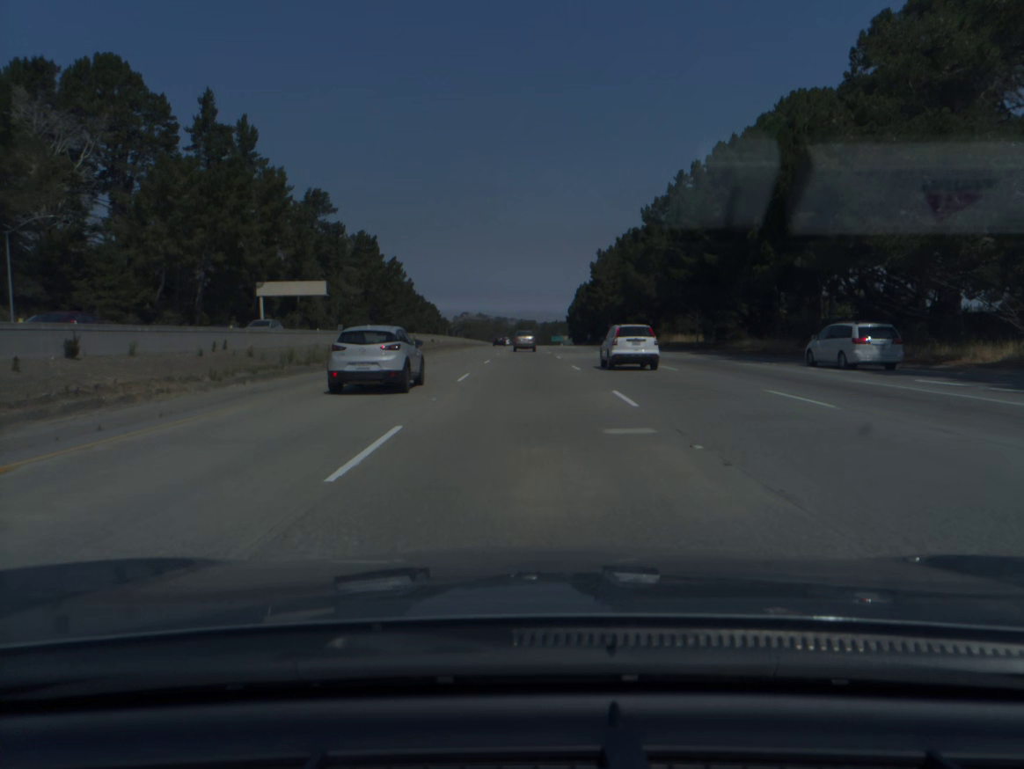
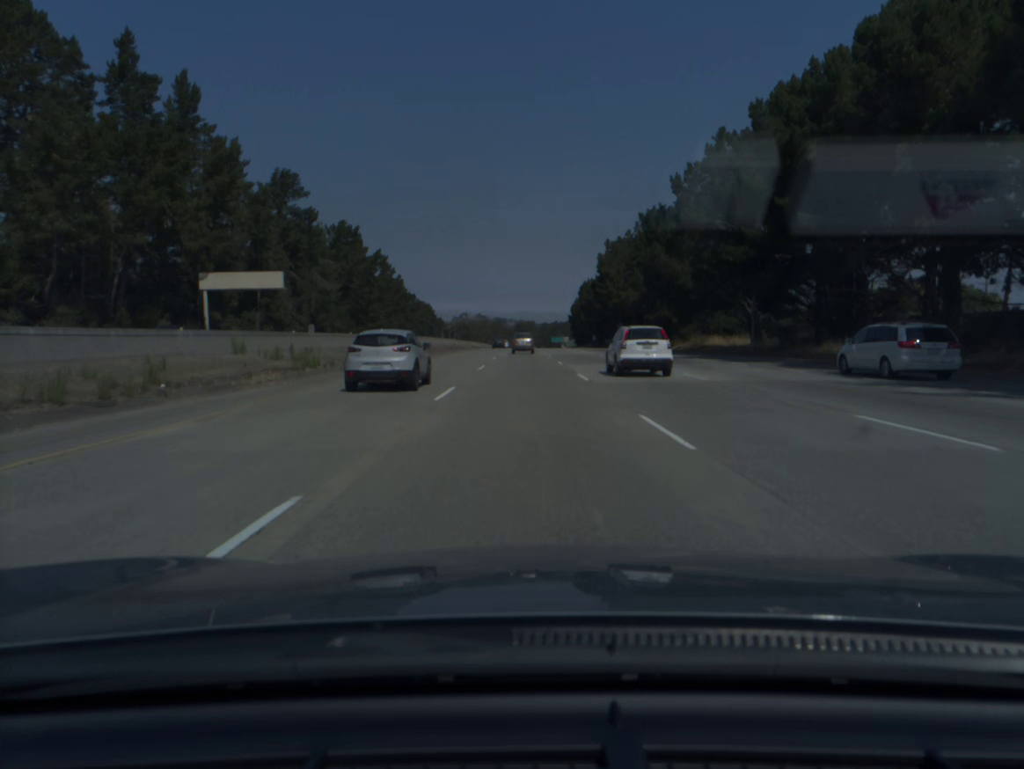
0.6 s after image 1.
(0.0, +19.8) m; 0°
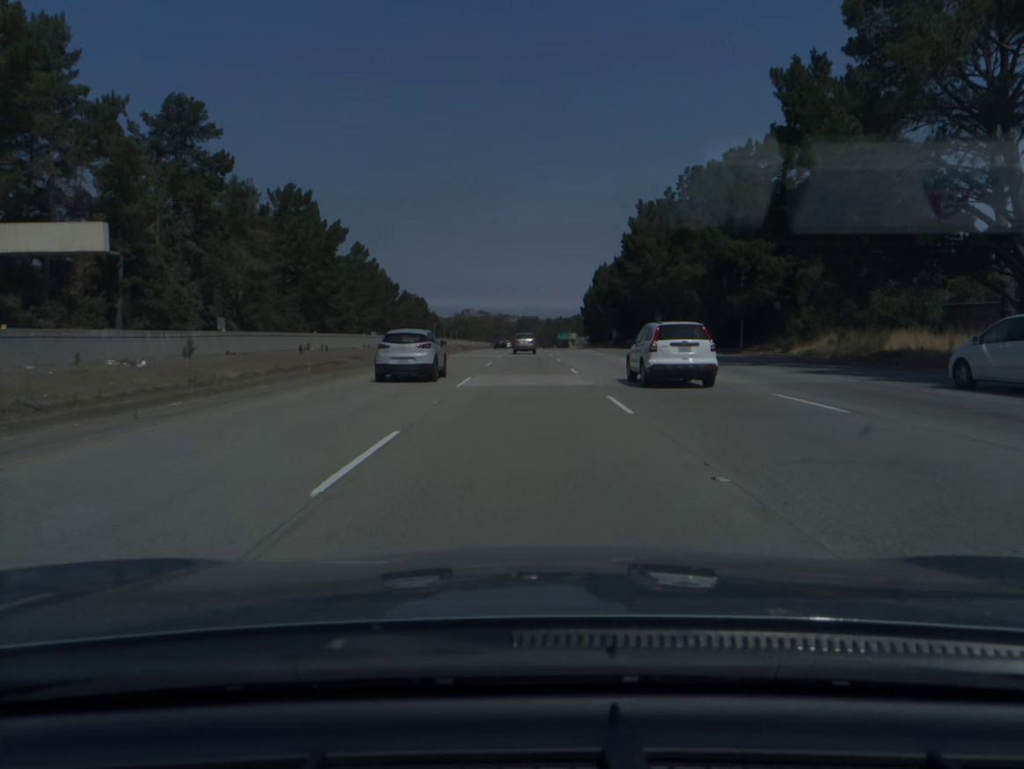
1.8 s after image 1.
(-0.1, +39.5) m; 0°
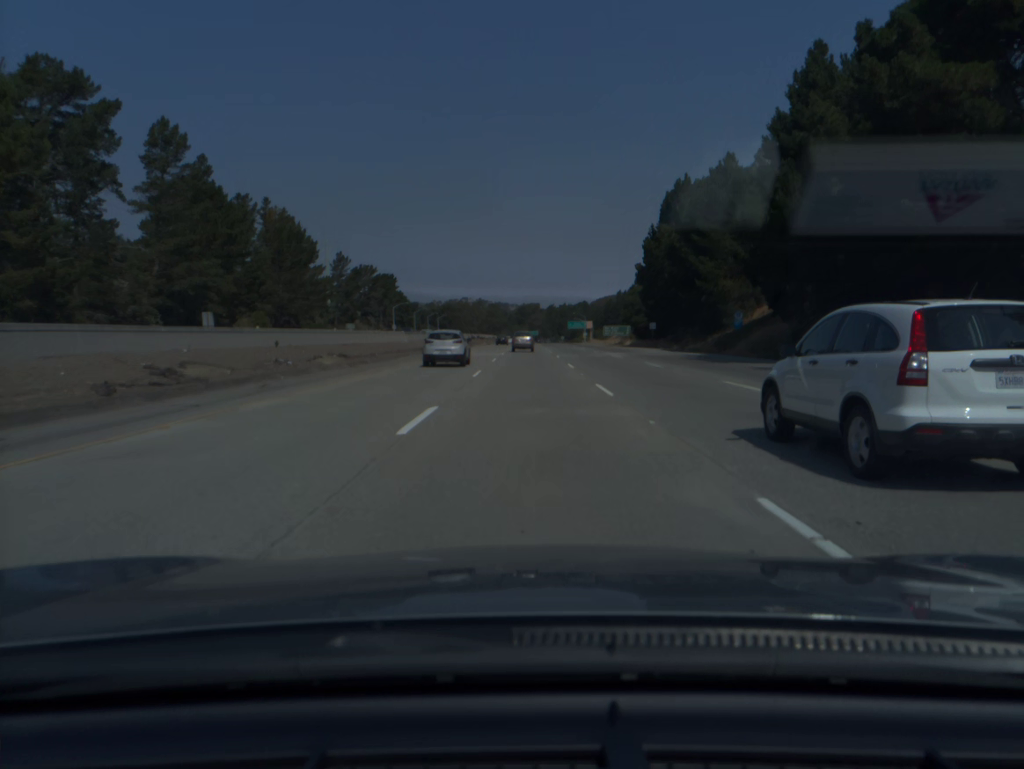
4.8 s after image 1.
(0.0, +98.6) m; 0°
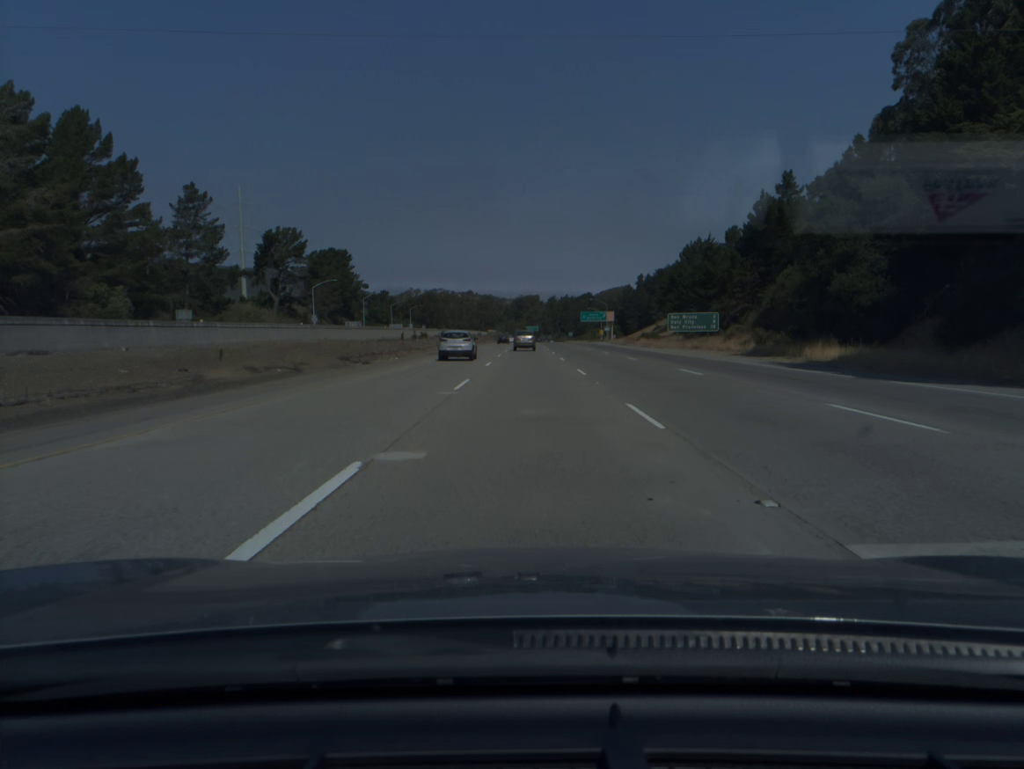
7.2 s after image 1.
(+0.2, +79.2) m; 0°
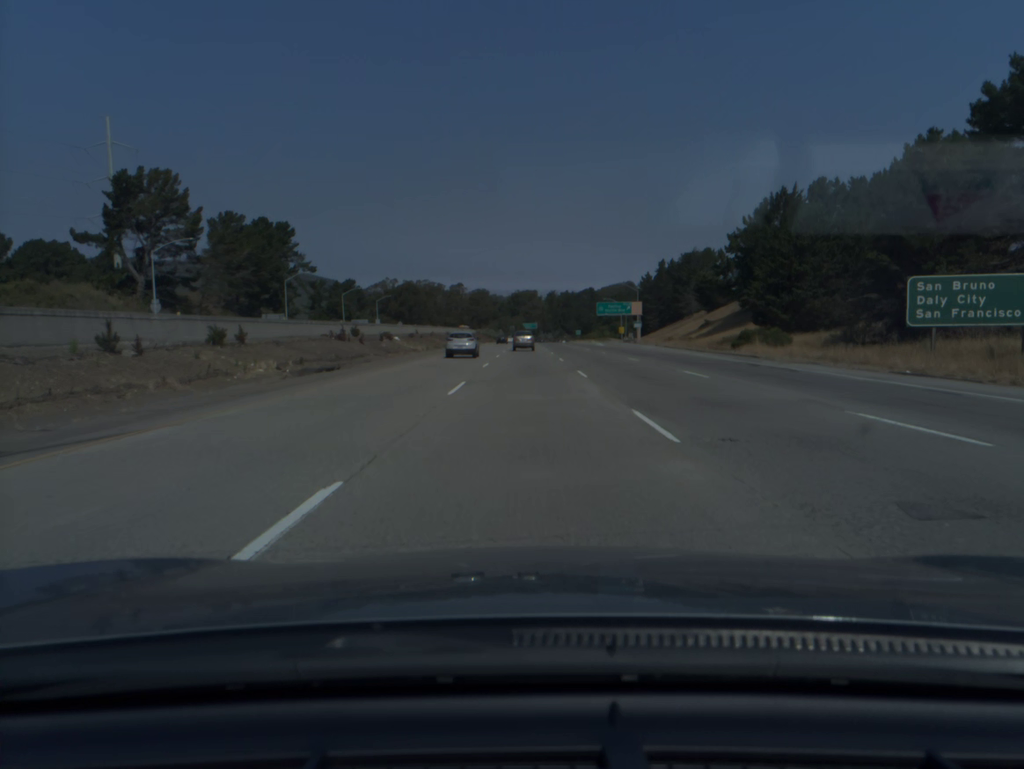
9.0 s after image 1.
(+0.1, +59.8) m; 0°
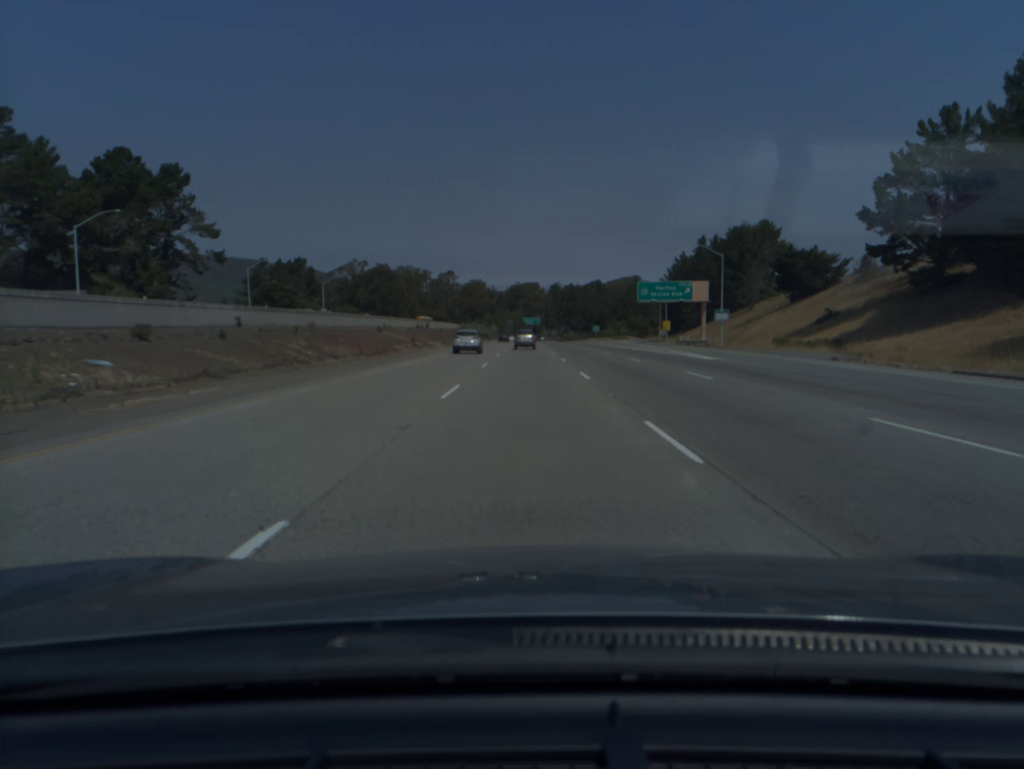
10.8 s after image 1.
(0.0, +60.0) m; 0°
